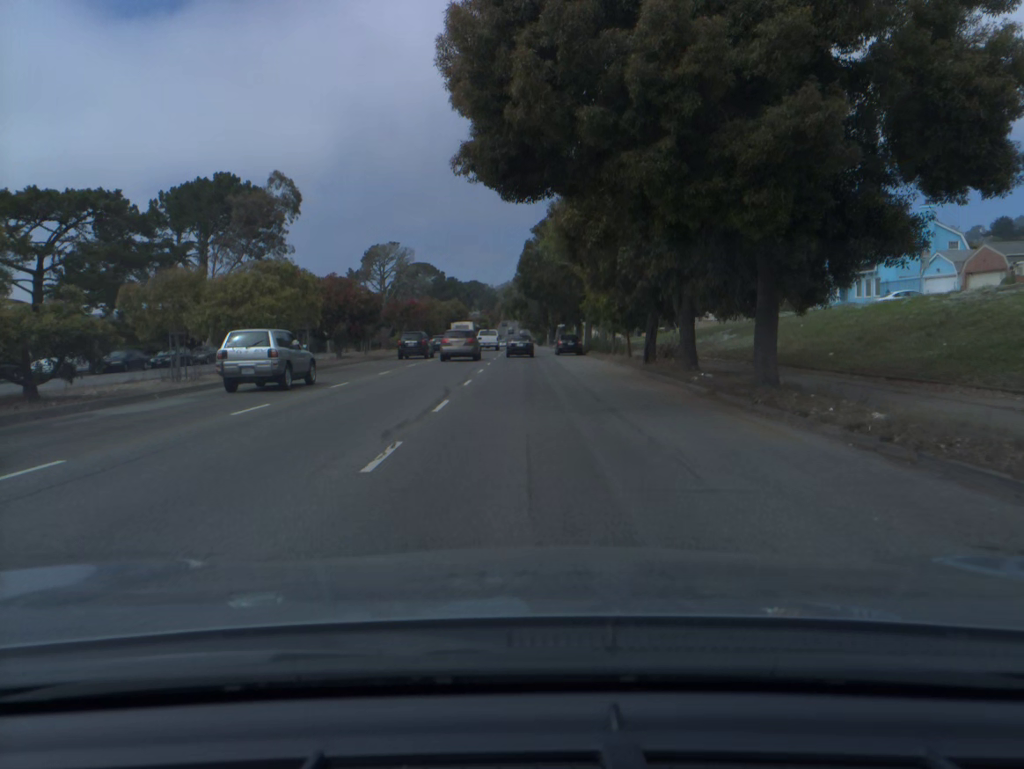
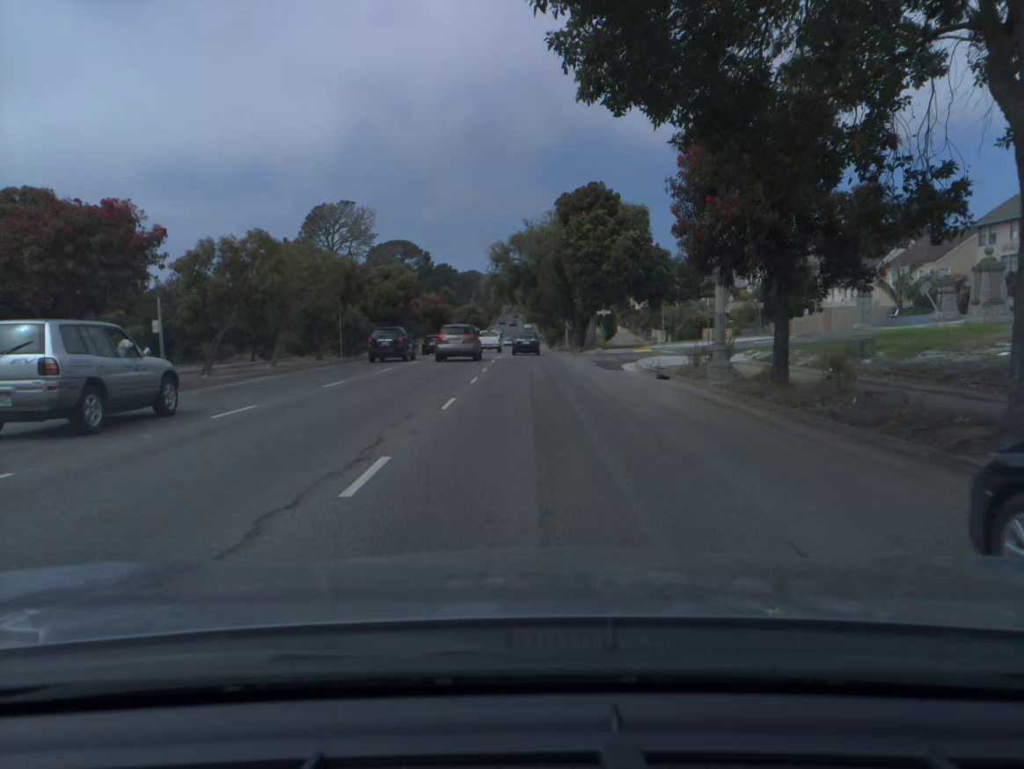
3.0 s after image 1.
(-0.1, +52.1) m; 0°
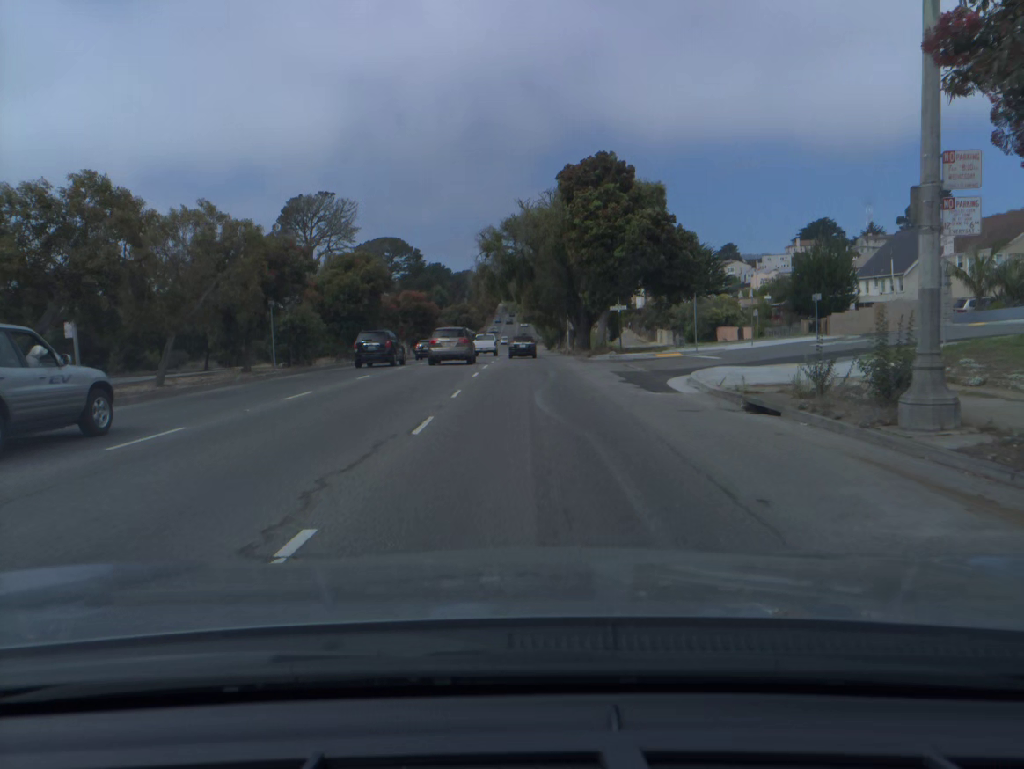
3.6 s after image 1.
(0.0, +10.6) m; 0°
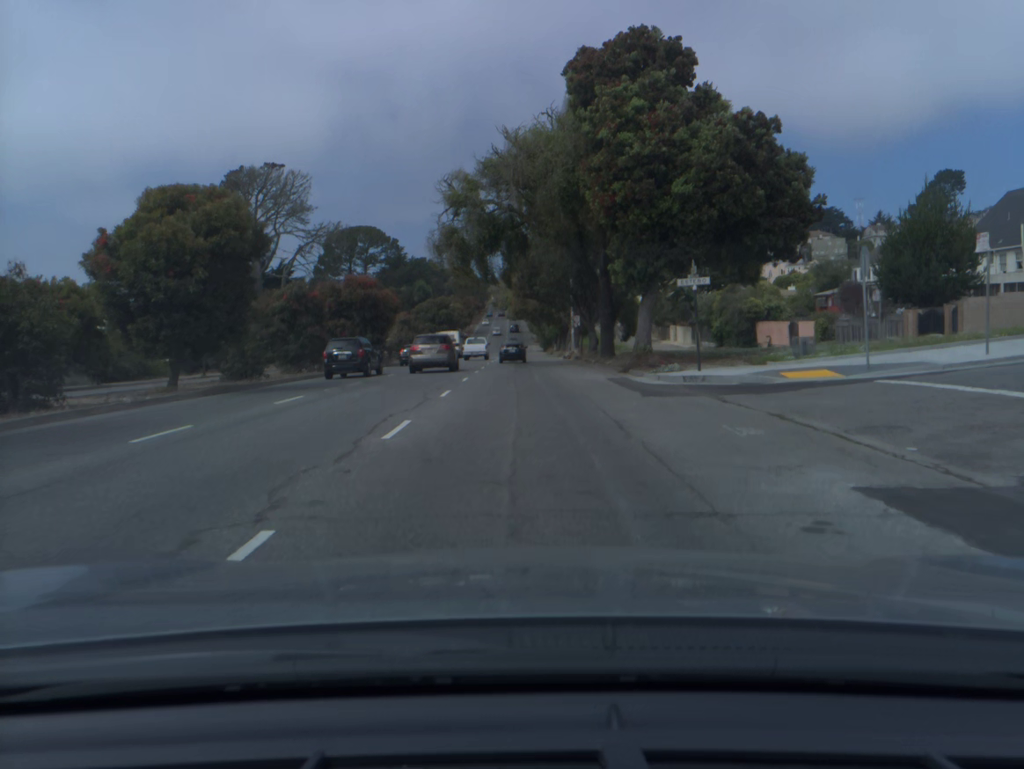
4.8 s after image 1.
(+0.1, +21.2) m; 0°
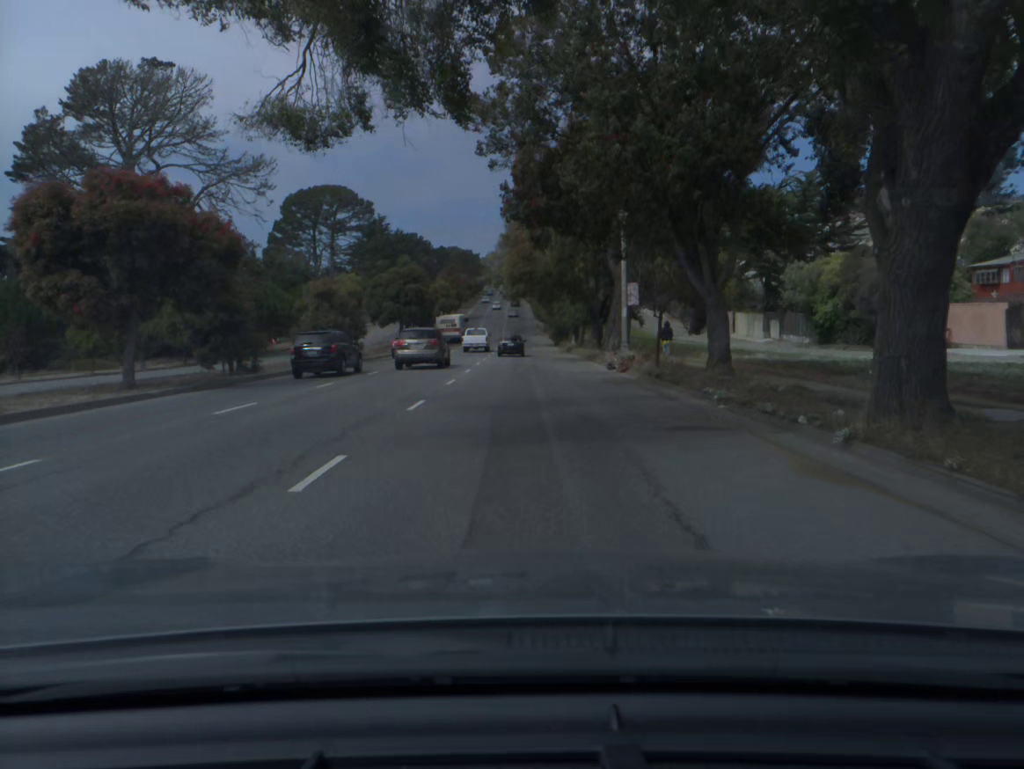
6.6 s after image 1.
(-0.1, +32.0) m; 0°
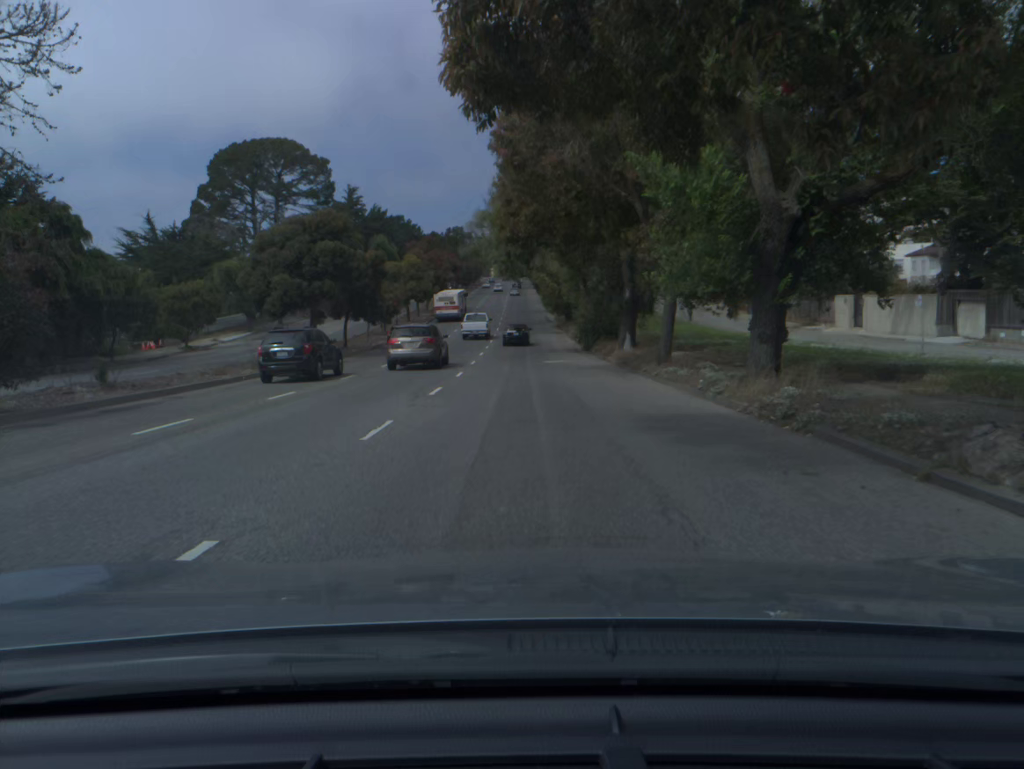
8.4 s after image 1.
(-0.1, +32.6) m; 0°
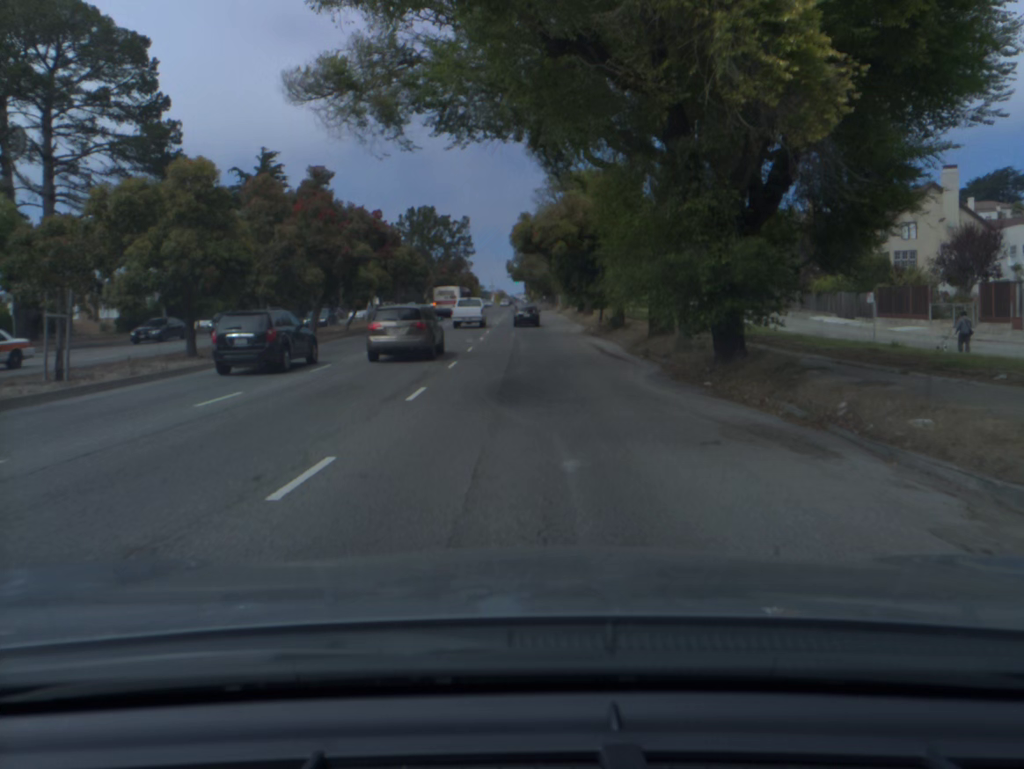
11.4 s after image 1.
(-0.1, +55.3) m; 0°
